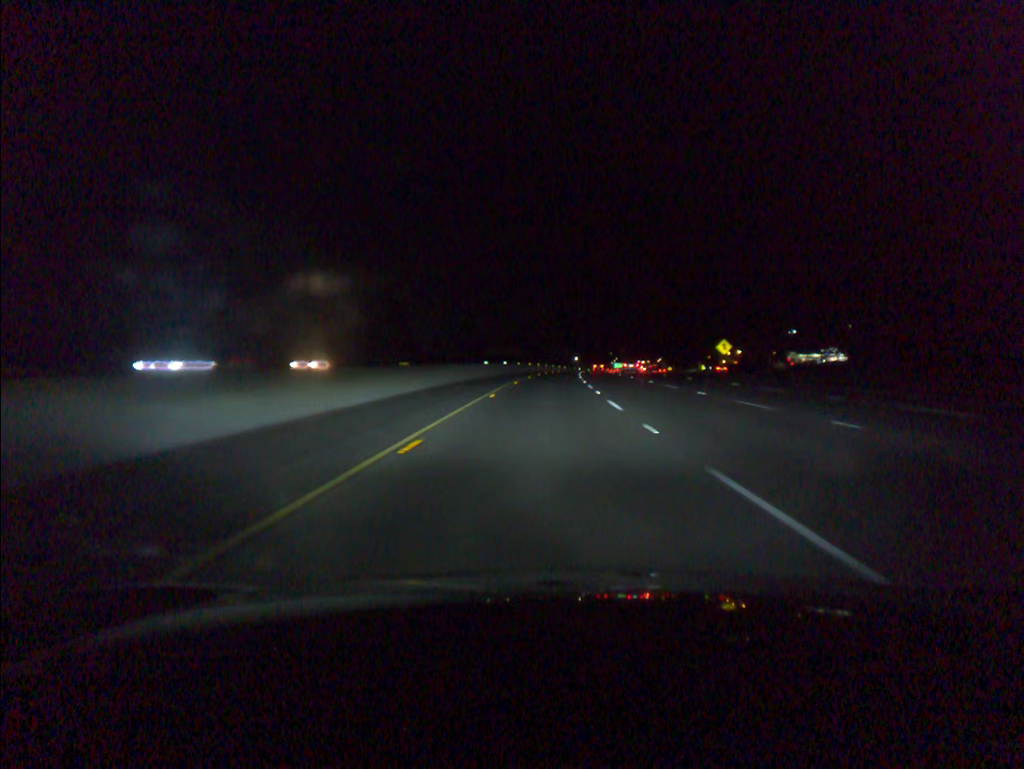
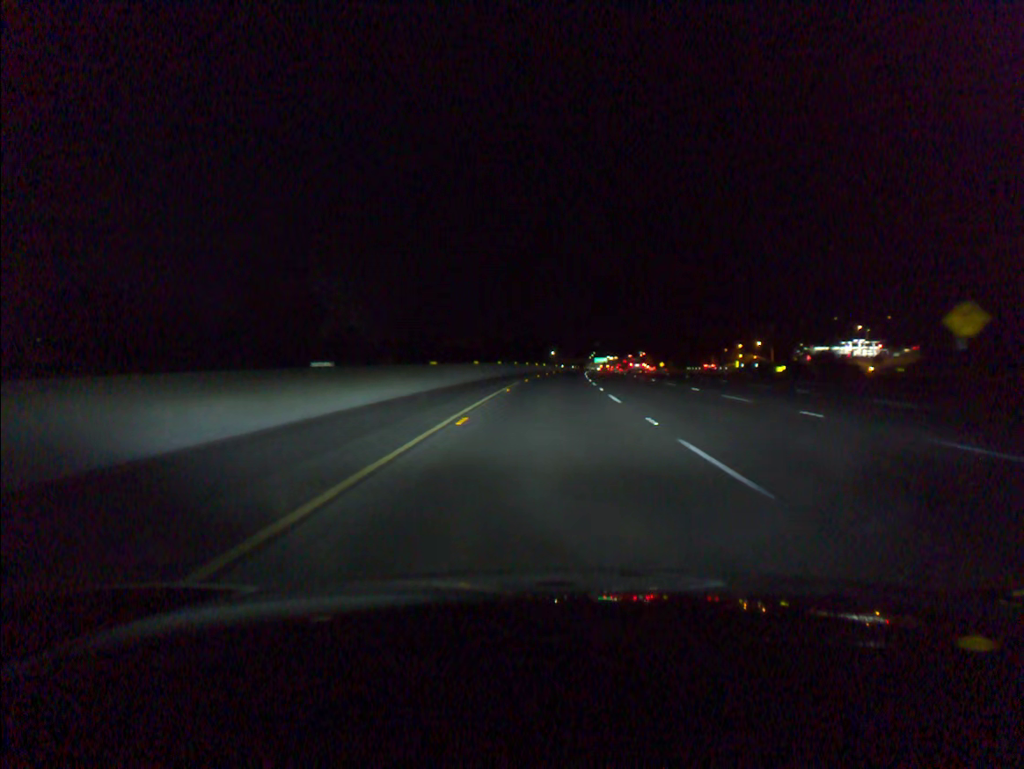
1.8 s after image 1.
(+0.8, +54.2) m; +2°
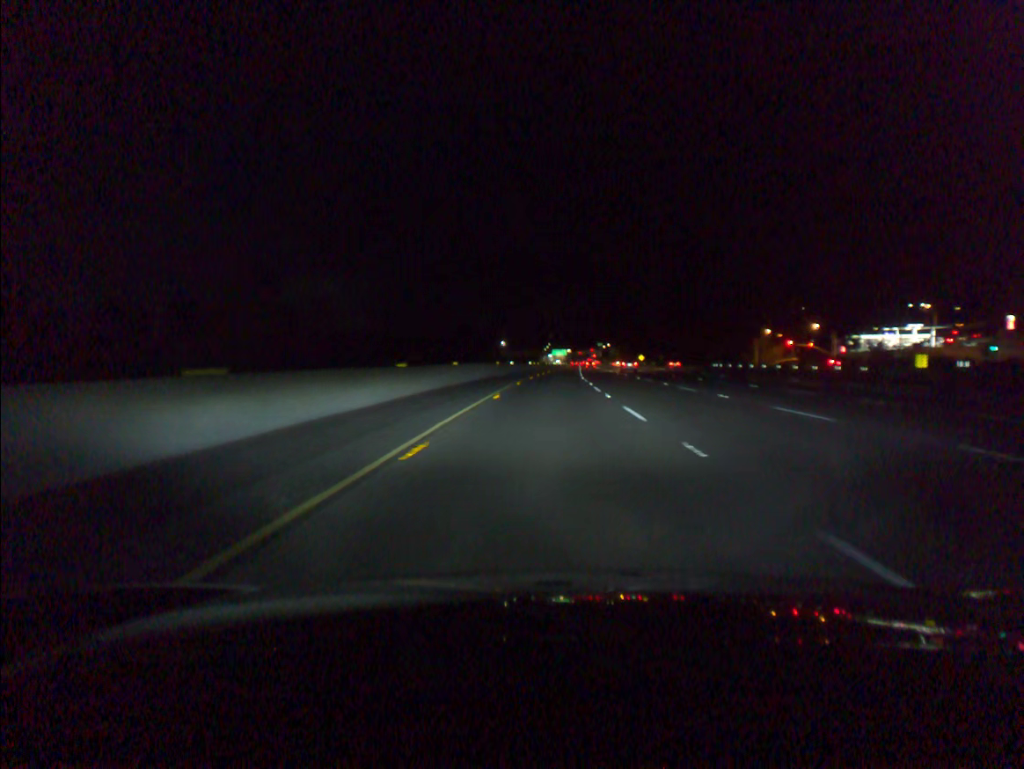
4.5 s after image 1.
(+2.5, +77.6) m; +3°
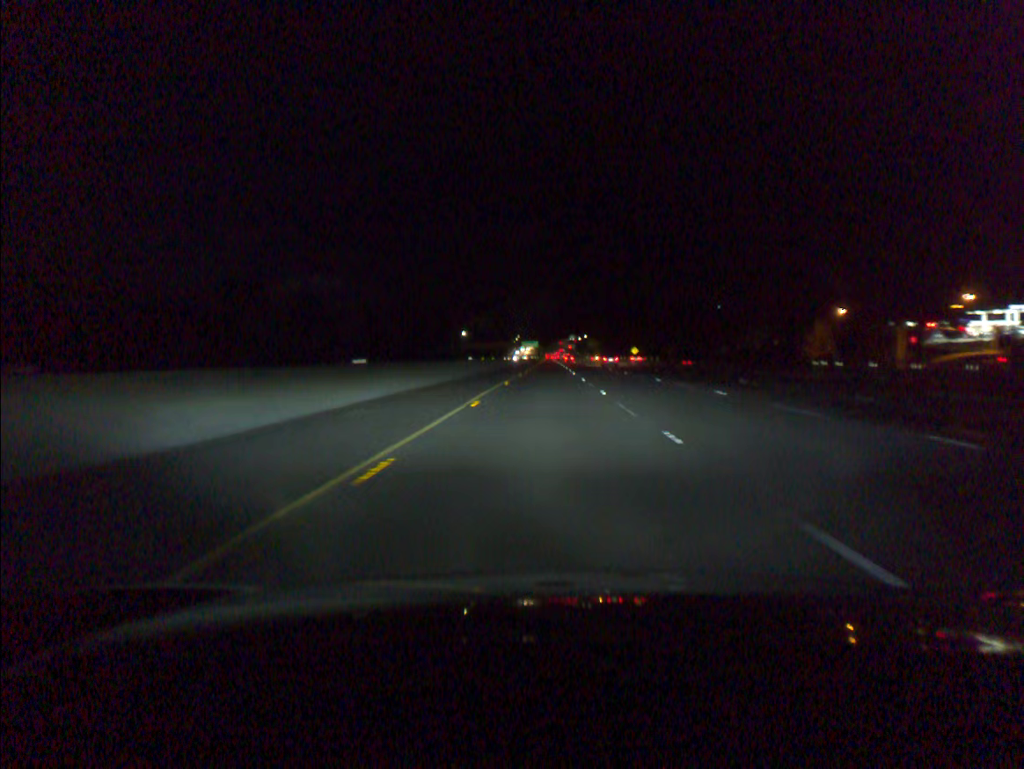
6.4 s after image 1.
(+1.1, +57.3) m; +2°
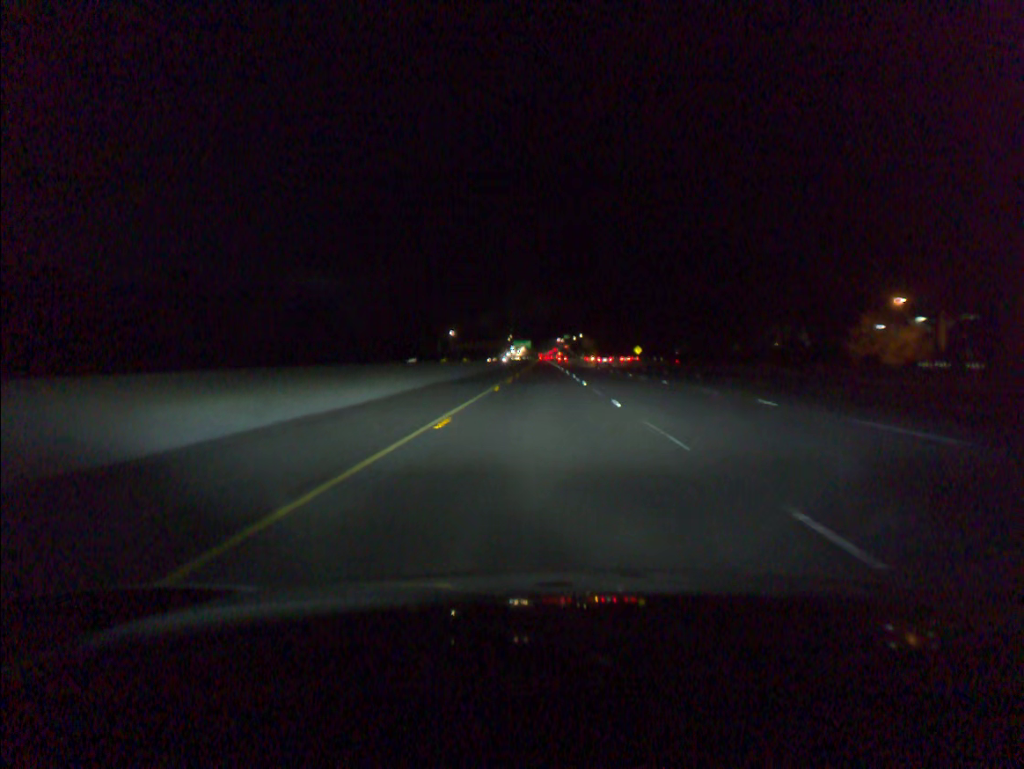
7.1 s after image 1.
(+0.1, +20.5) m; +1°
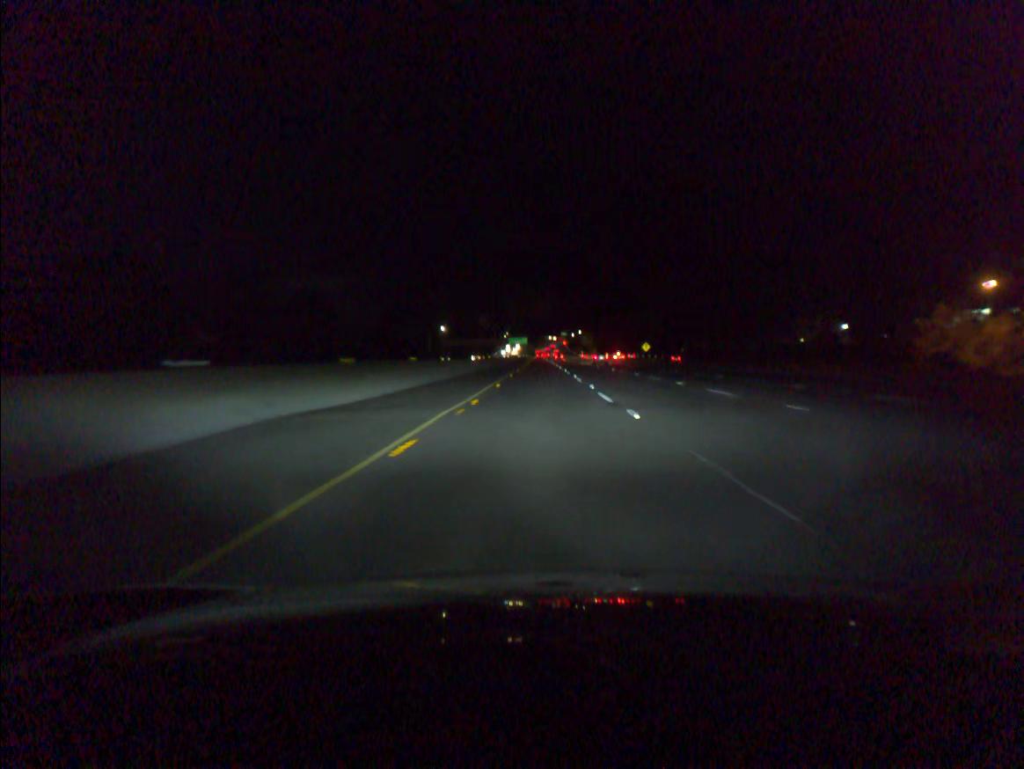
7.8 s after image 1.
(0.0, +19.0) m; 0°
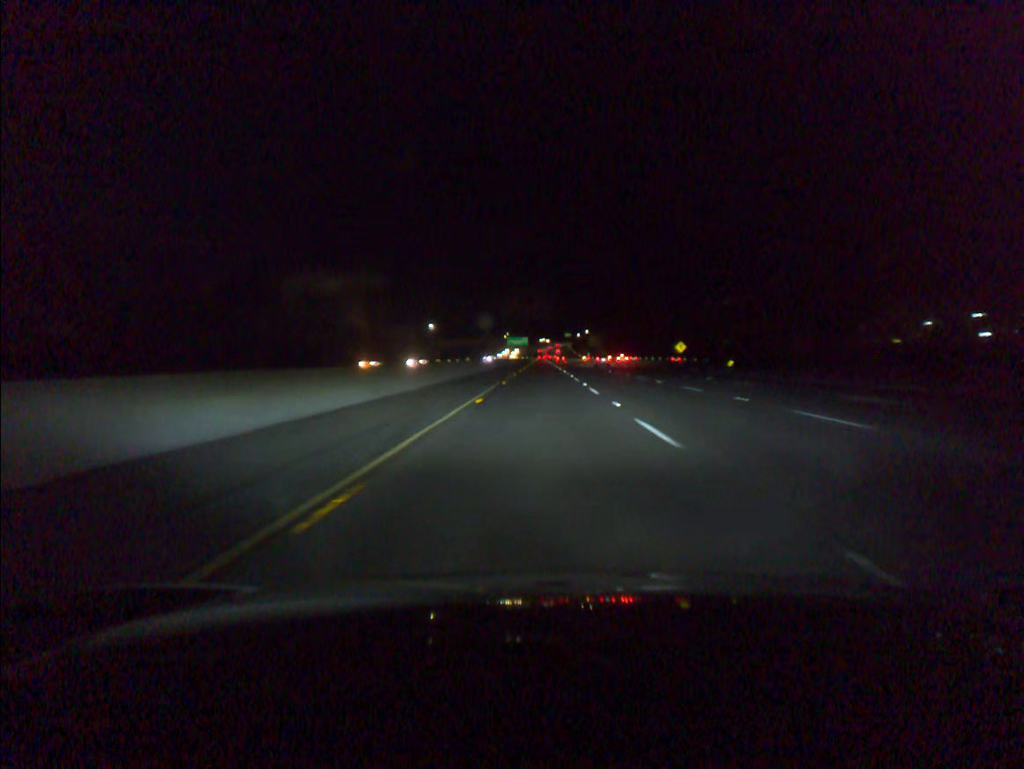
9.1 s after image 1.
(0.0, +38.0) m; 0°
